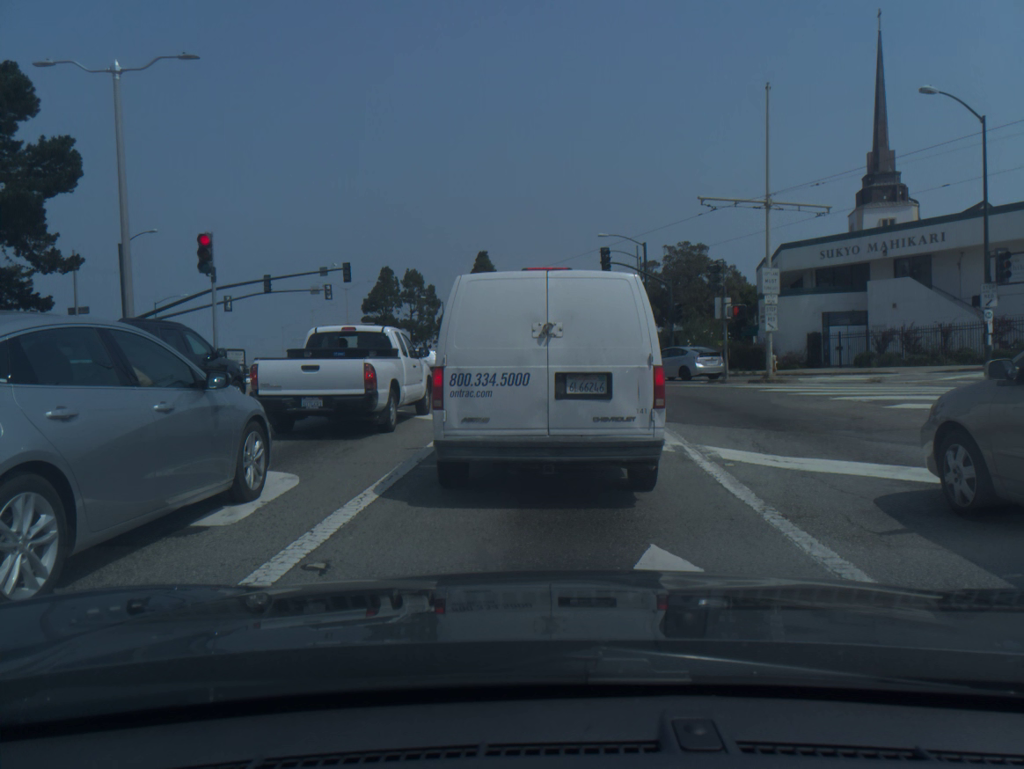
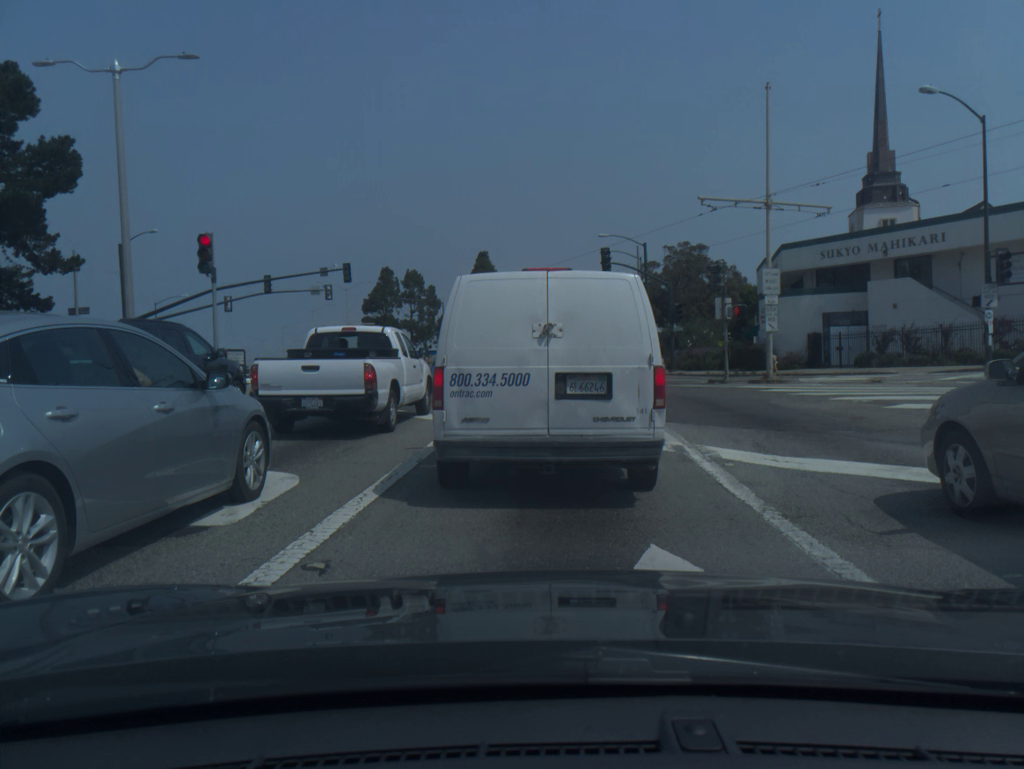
(0.0, 0.0) m; 0°
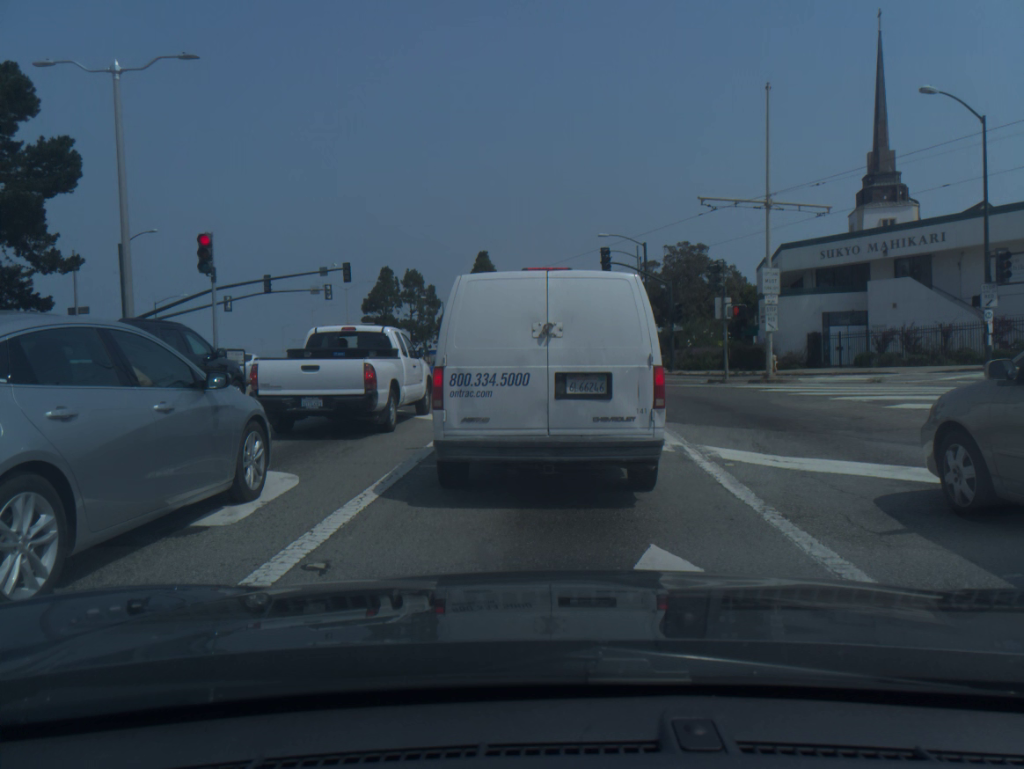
(0.0, 0.0) m; 0°
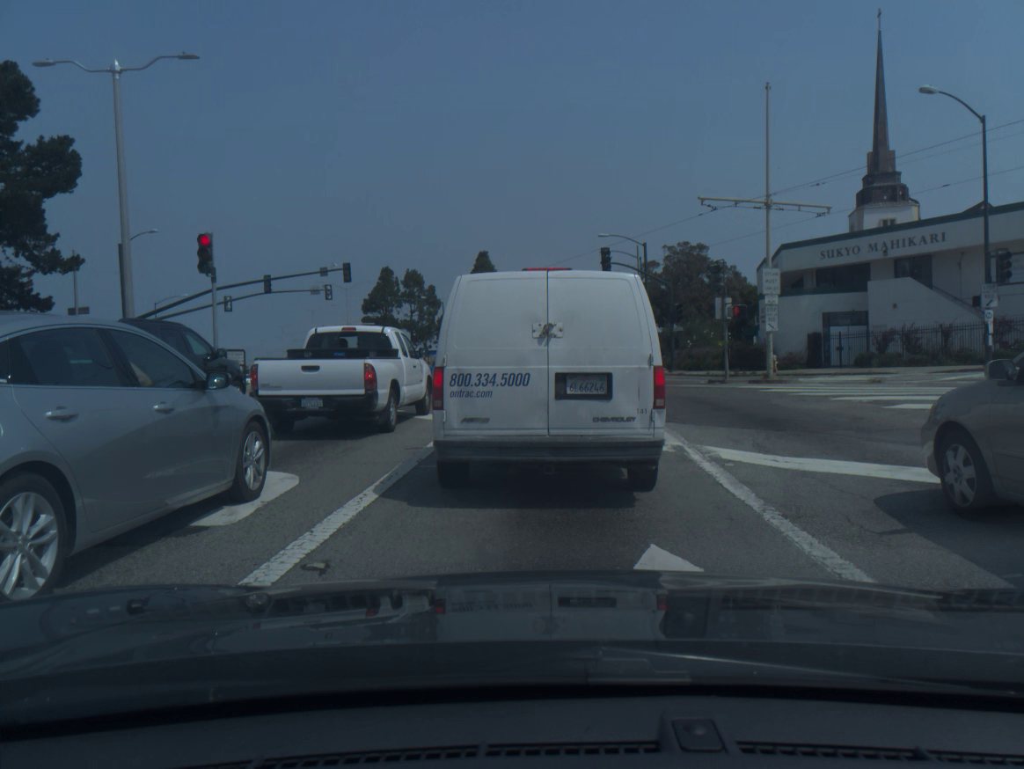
(0.0, 0.0) m; 0°
